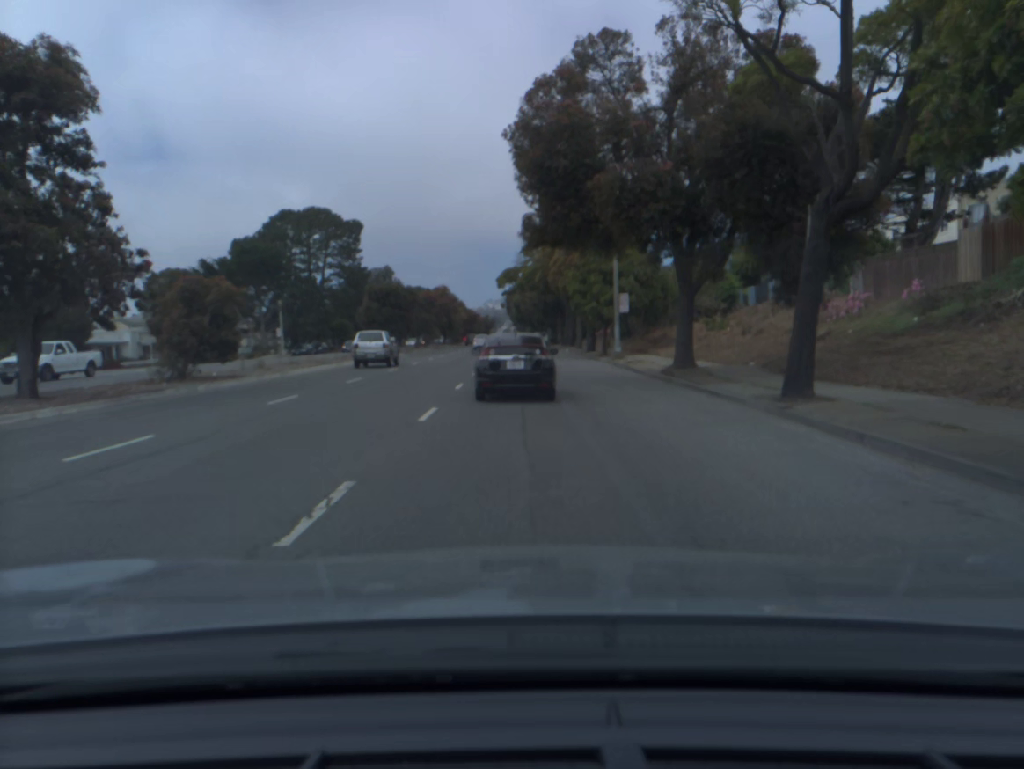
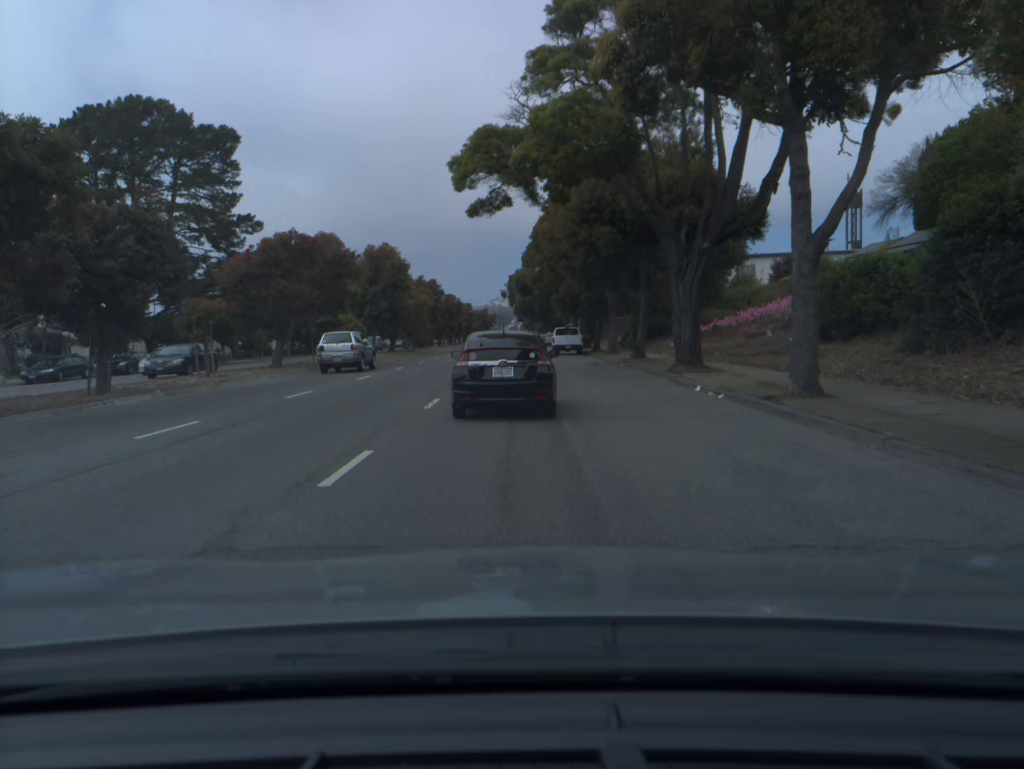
(-0.2, +49.8) m; -1°
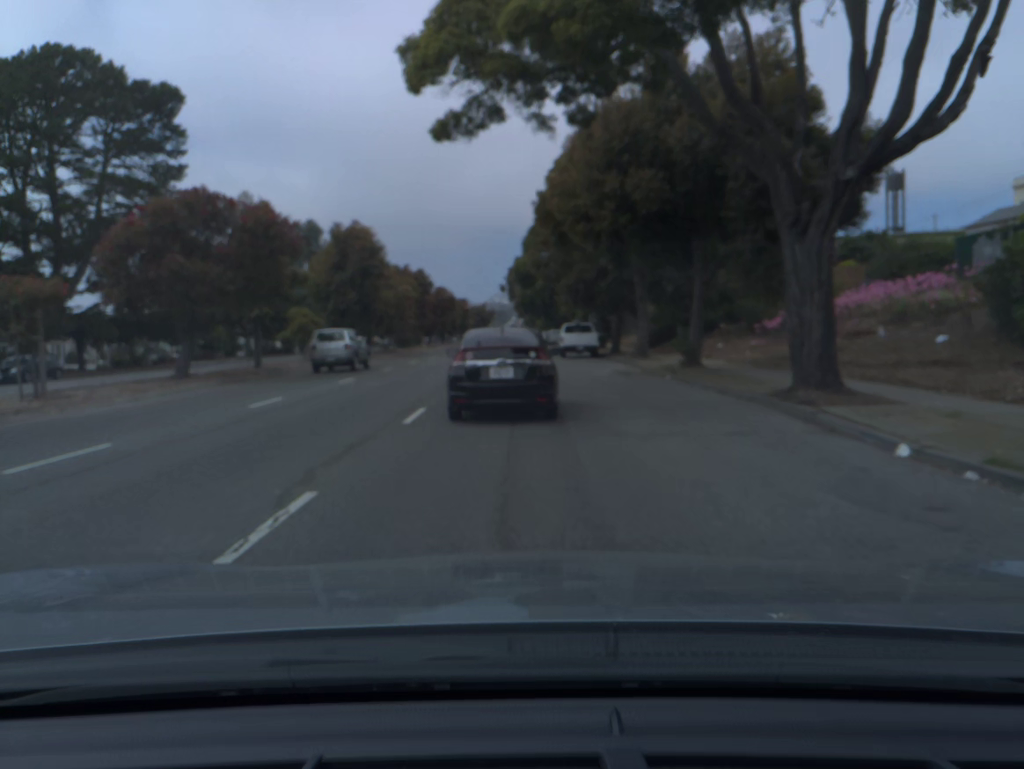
(0.0, +9.8) m; 0°
